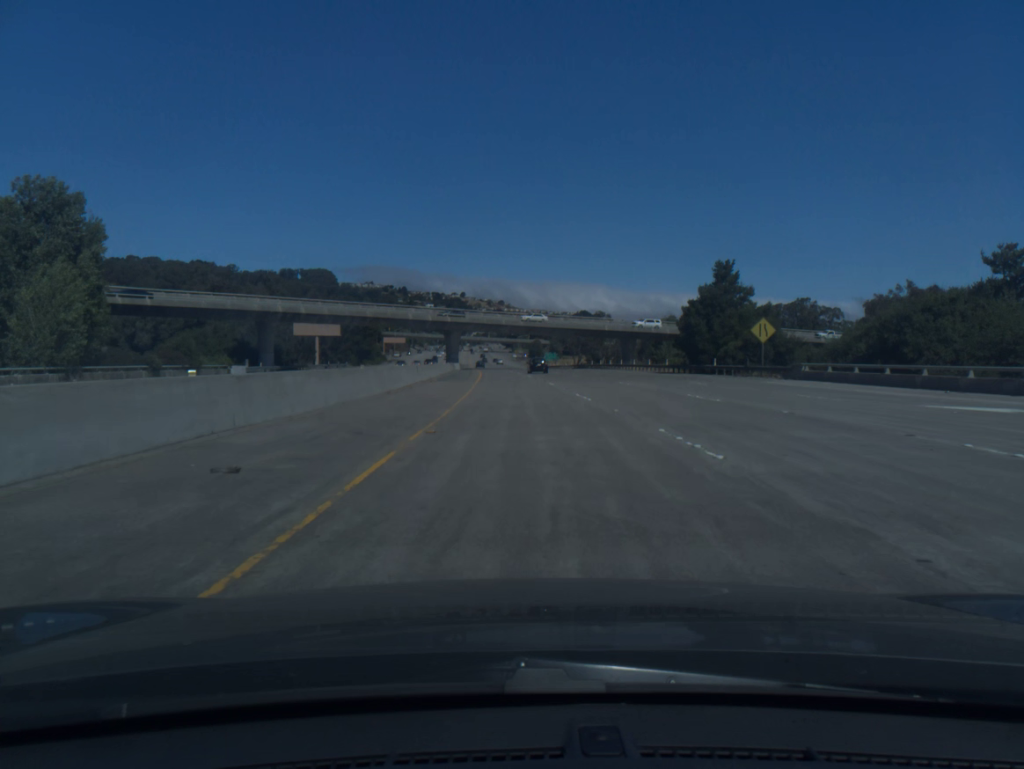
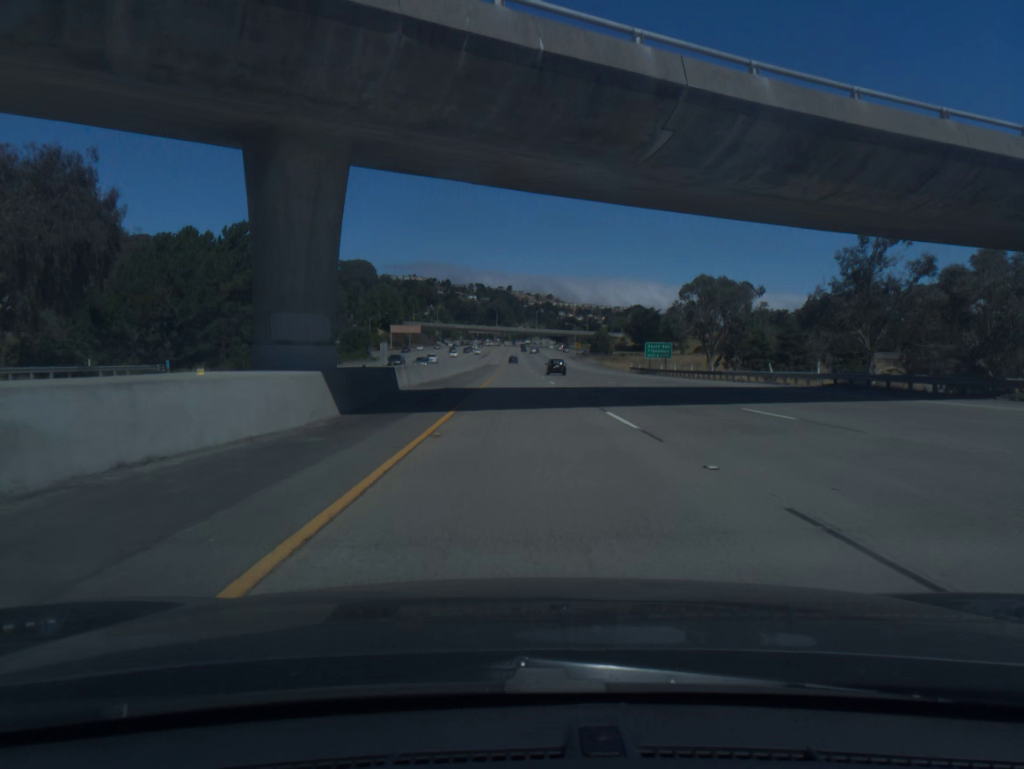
(-3.6, +101.5) m; -4°
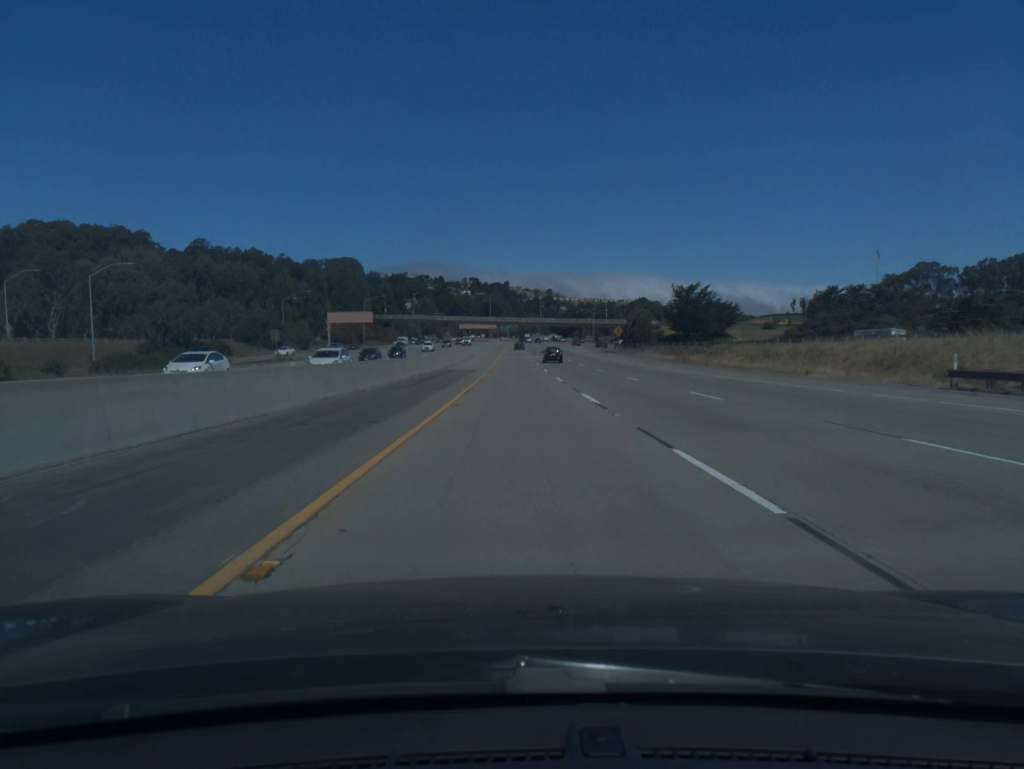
(-0.2, +81.4) m; 0°
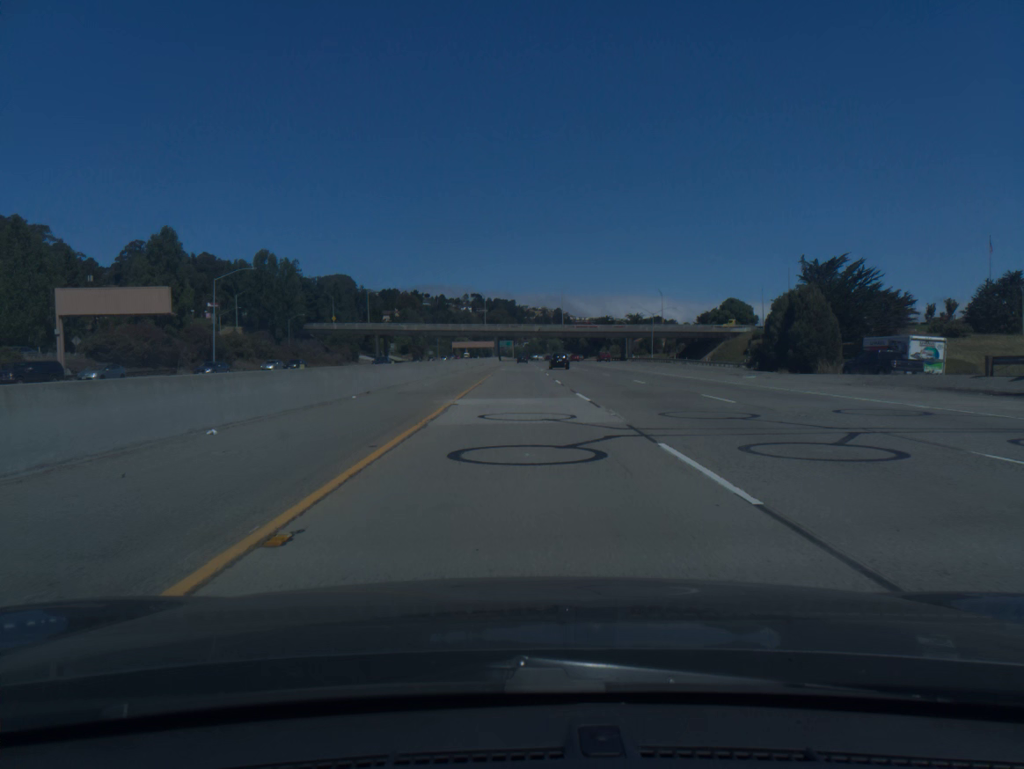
(-0.4, +101.4) m; 0°
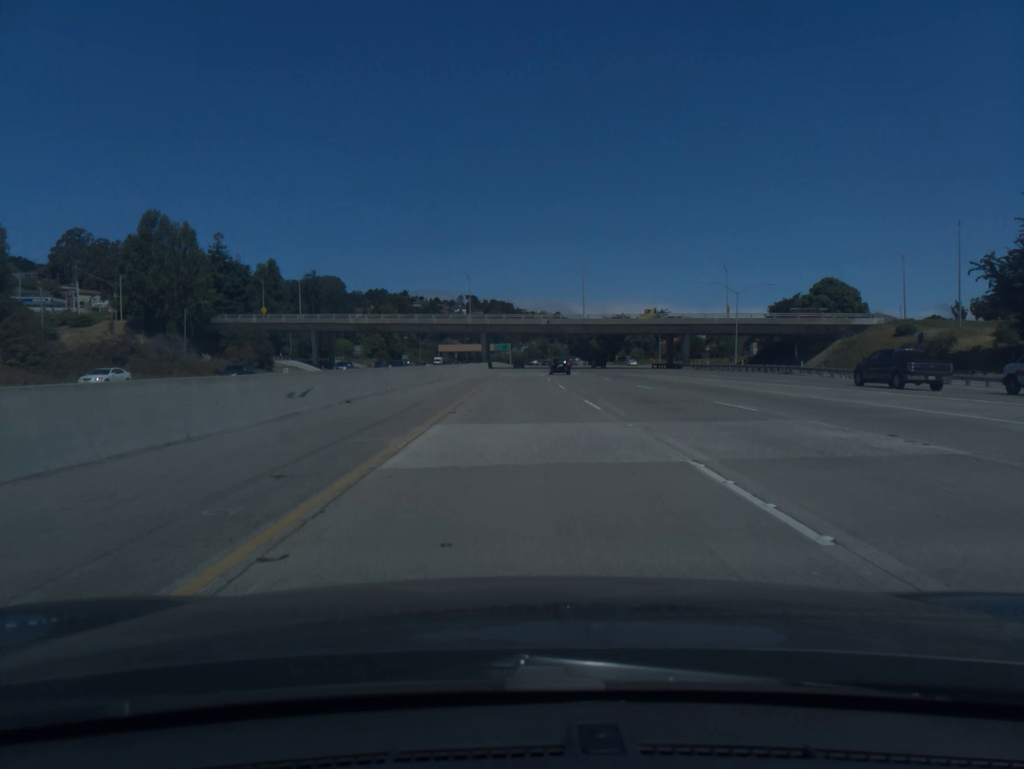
(0.0, +60.1) m; 0°
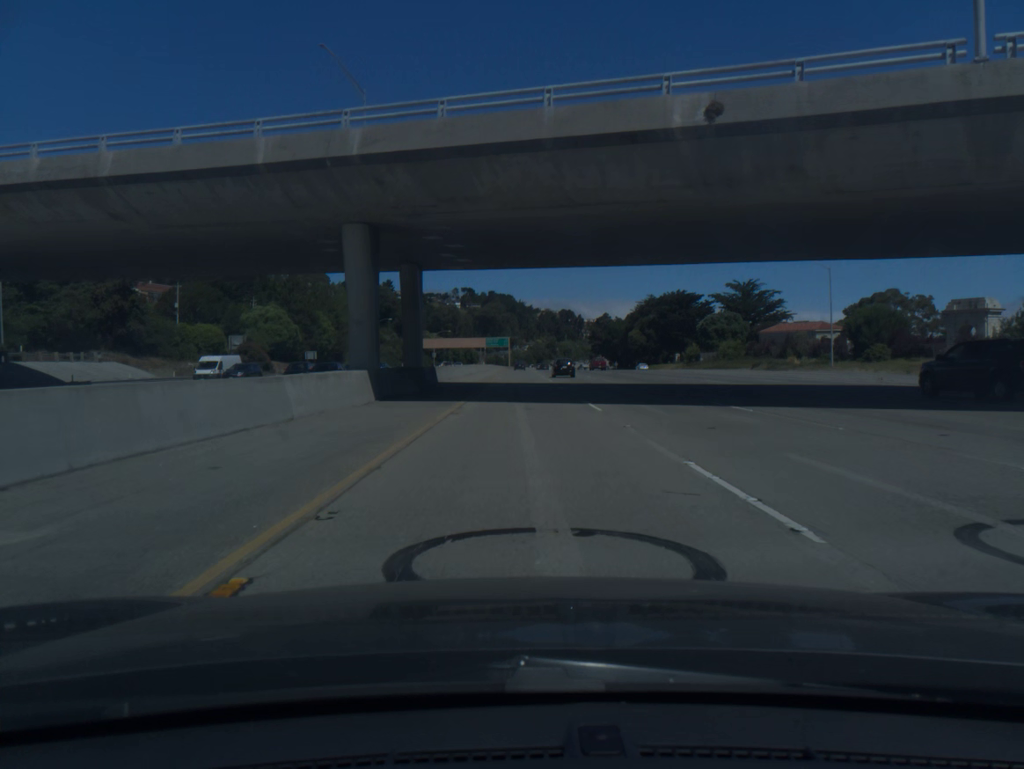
(+0.1, +99.9) m; 0°
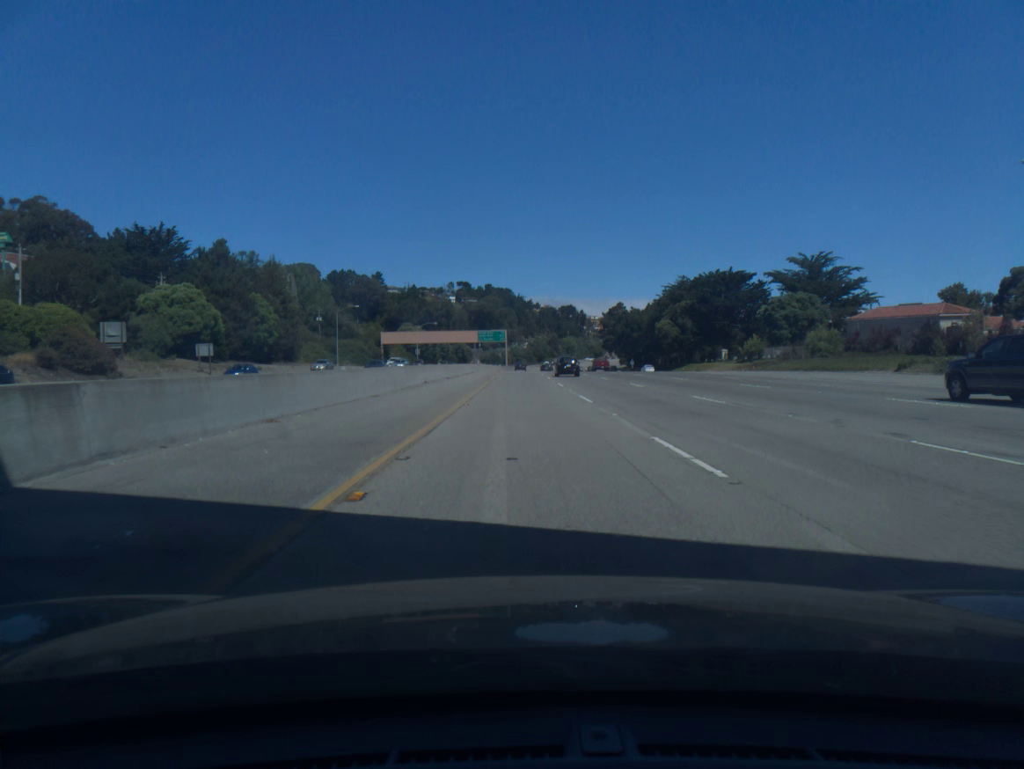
(0.0, +40.2) m; 0°
